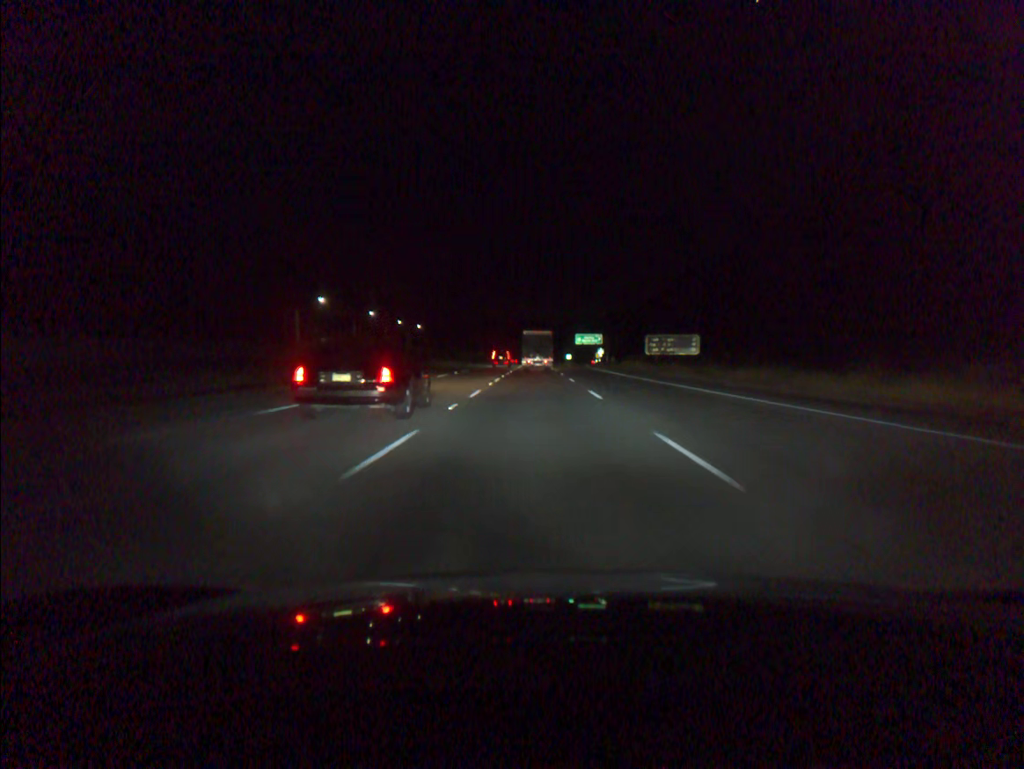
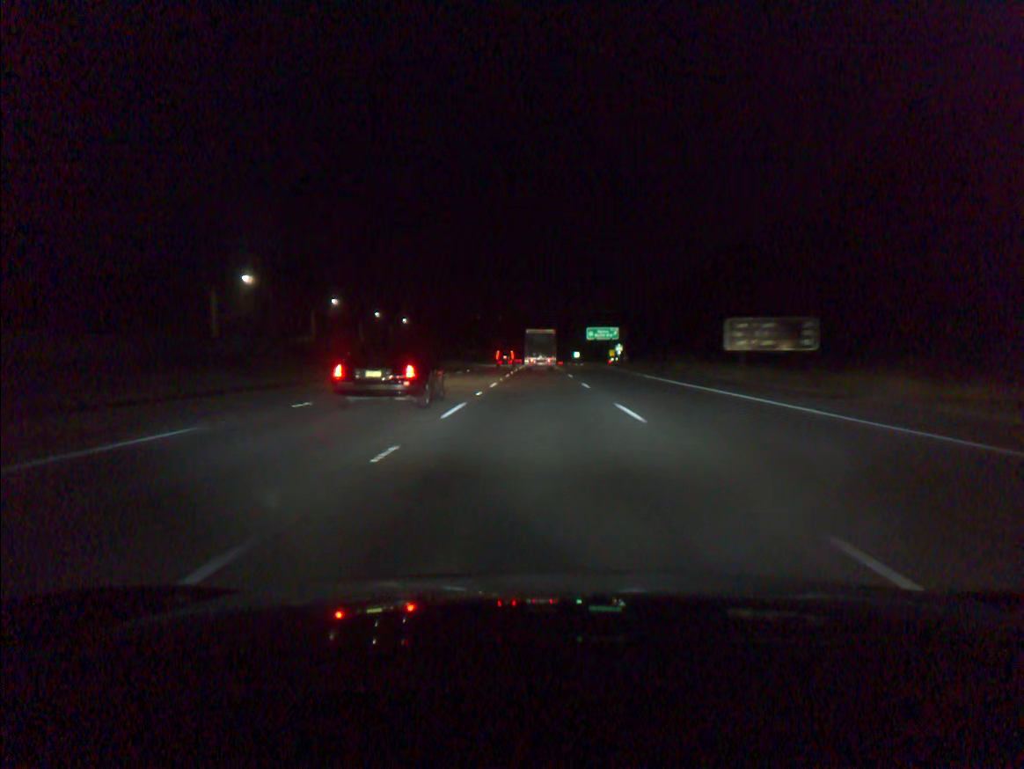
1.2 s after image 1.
(0.0, +36.7) m; 0°
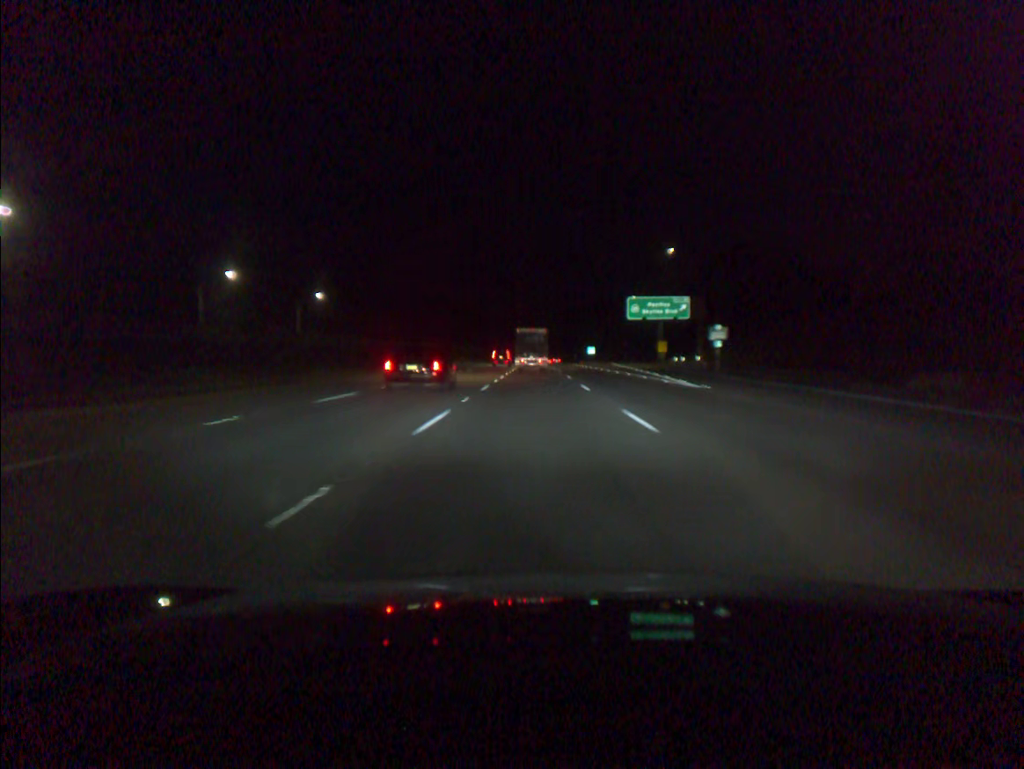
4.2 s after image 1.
(+0.4, +90.9) m; 0°
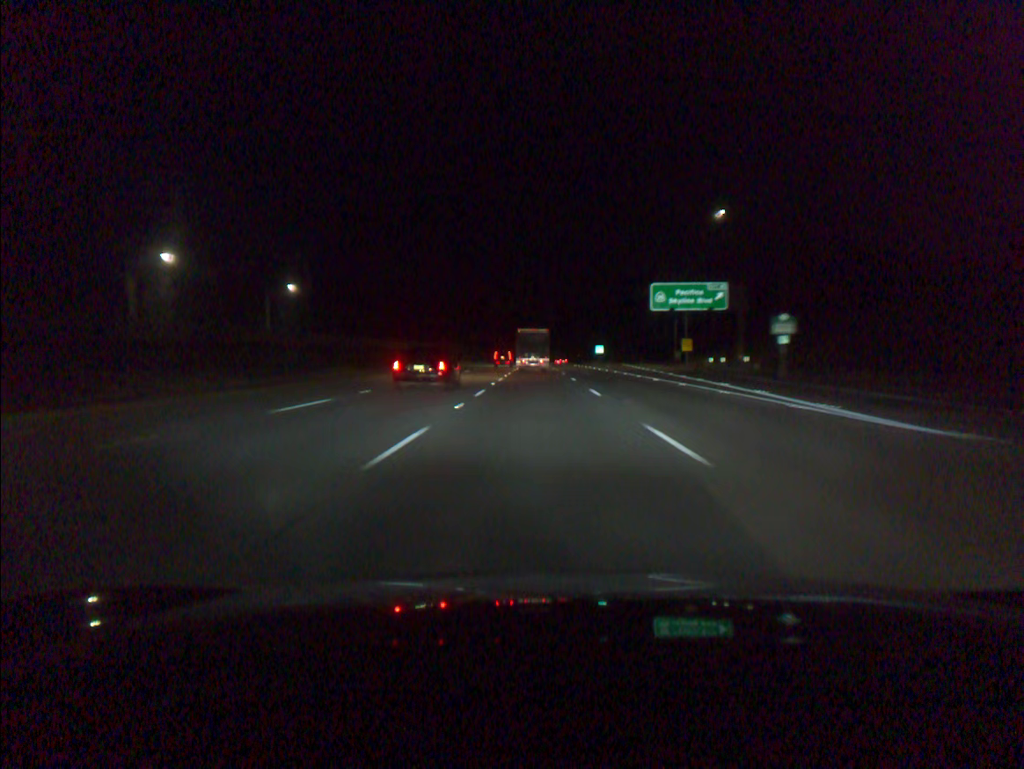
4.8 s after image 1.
(0.0, +18.1) m; 0°
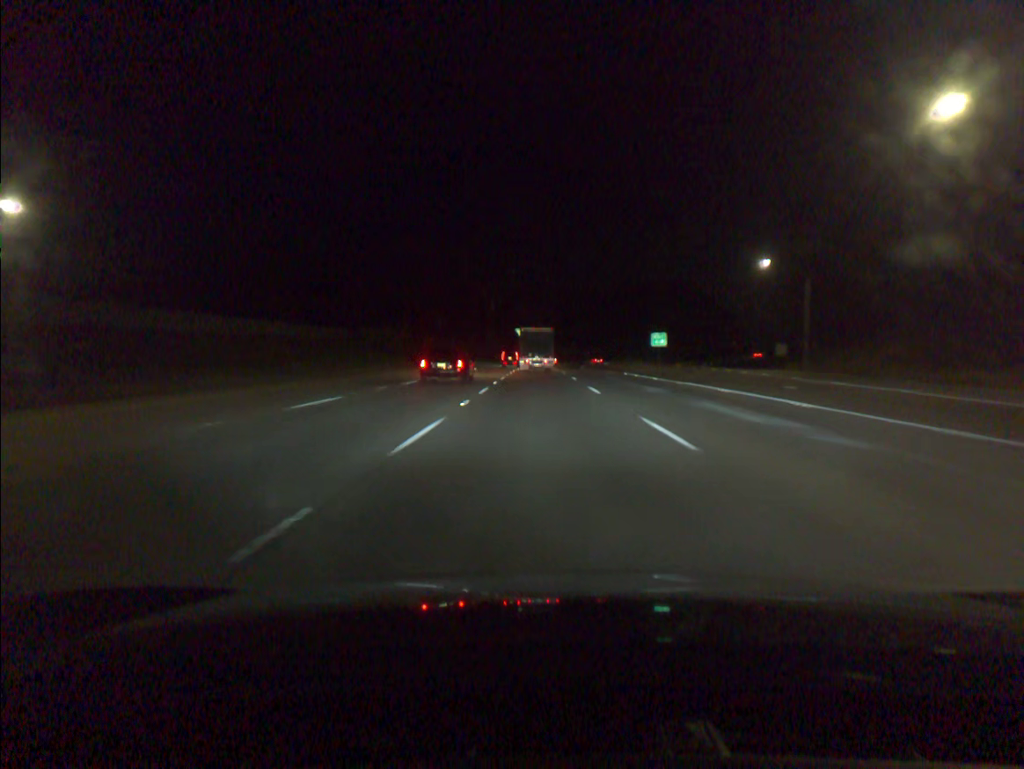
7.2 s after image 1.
(0.0, +71.9) m; 0°
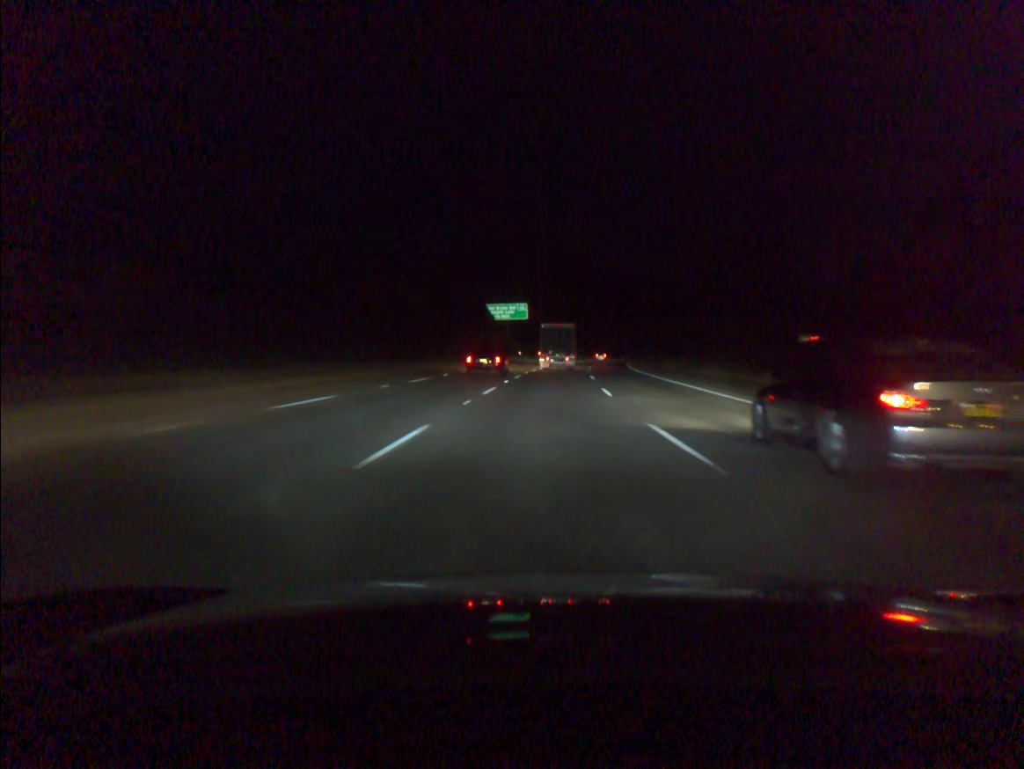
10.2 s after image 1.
(+0.3, +88.8) m; +1°
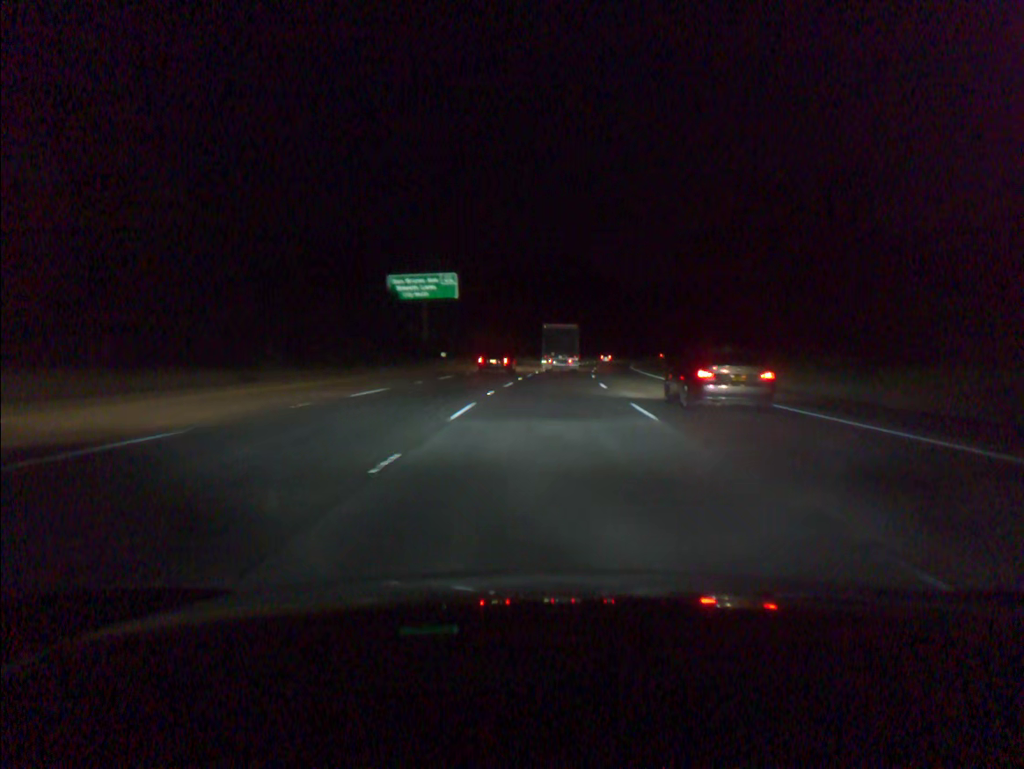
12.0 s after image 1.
(+1.5, +52.6) m; +4°
